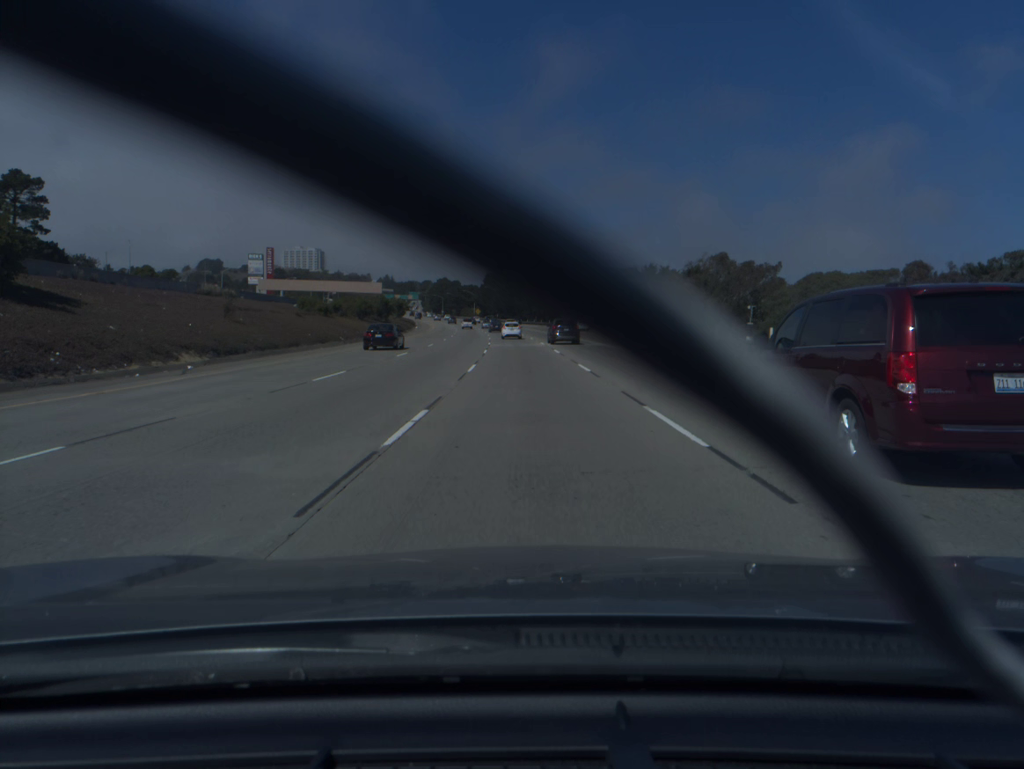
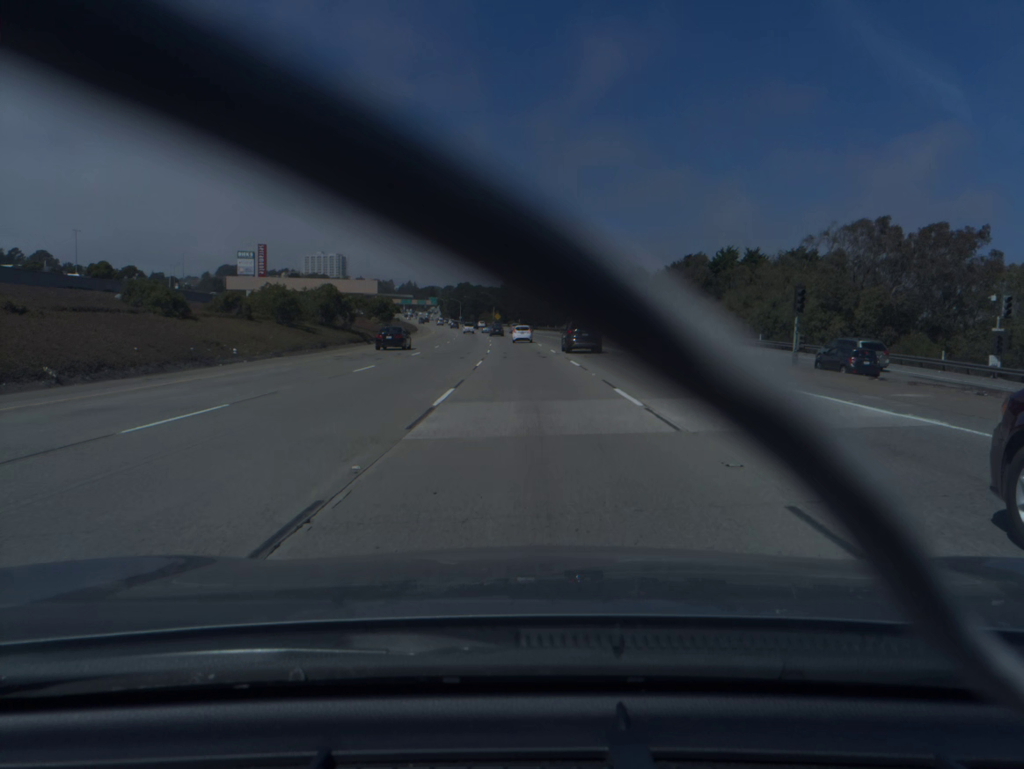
(-0.6, +38.9) m; -2°
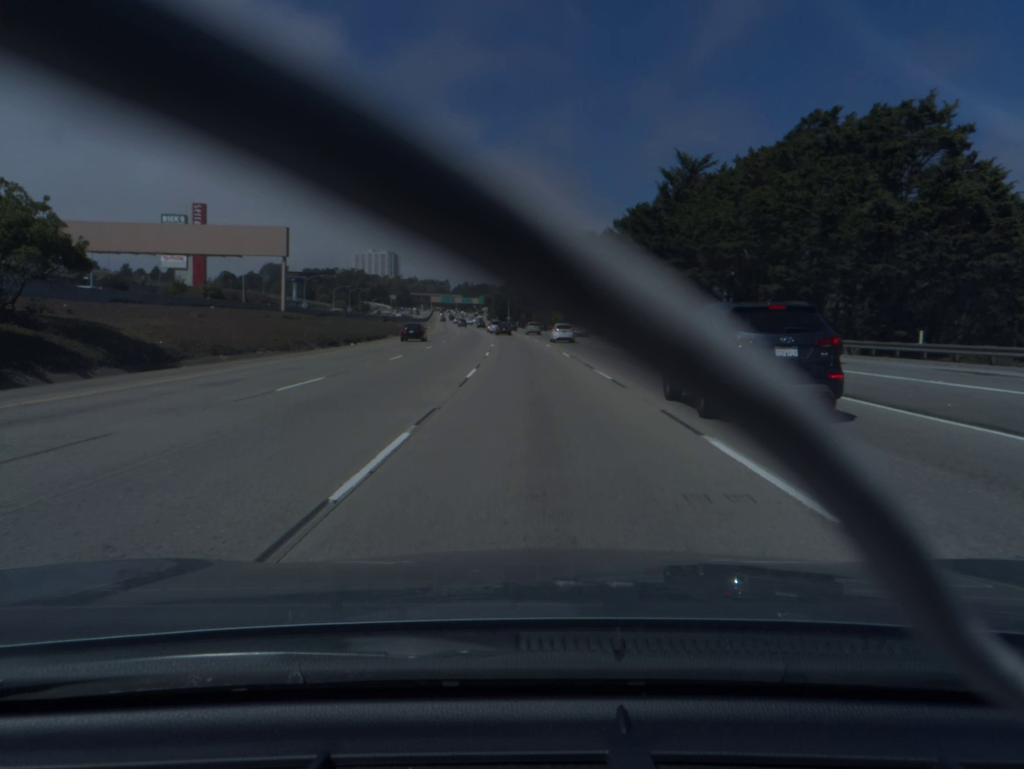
(-3.8, +95.8) m; -5°
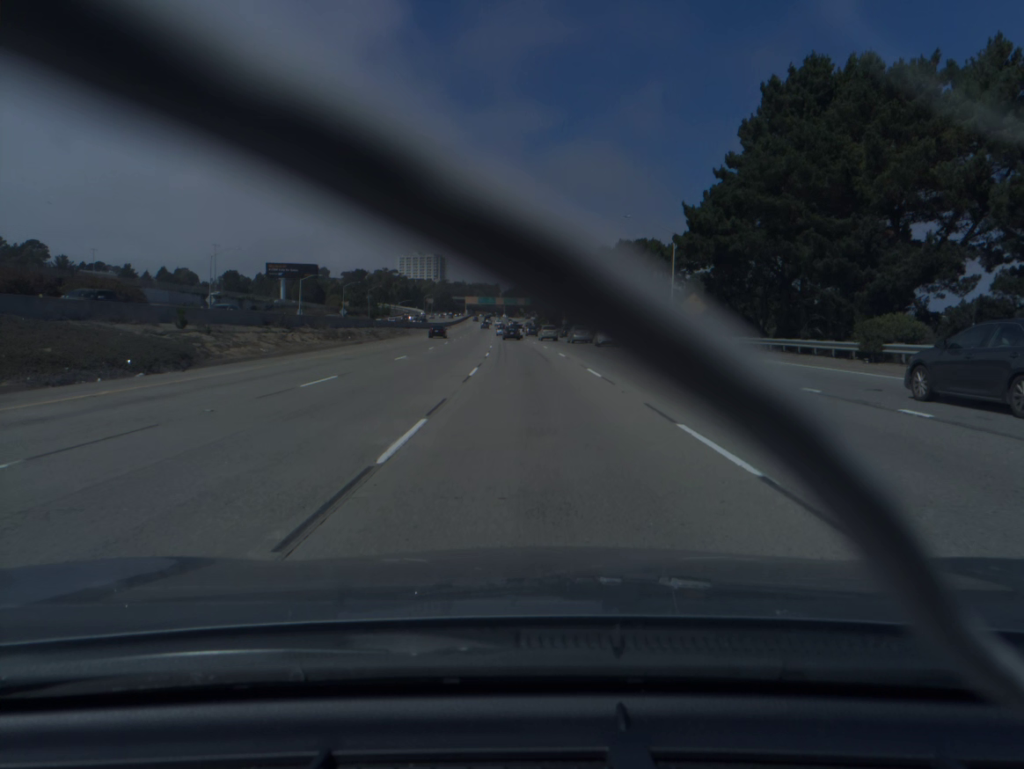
(-2.8, +86.0) m; -4°
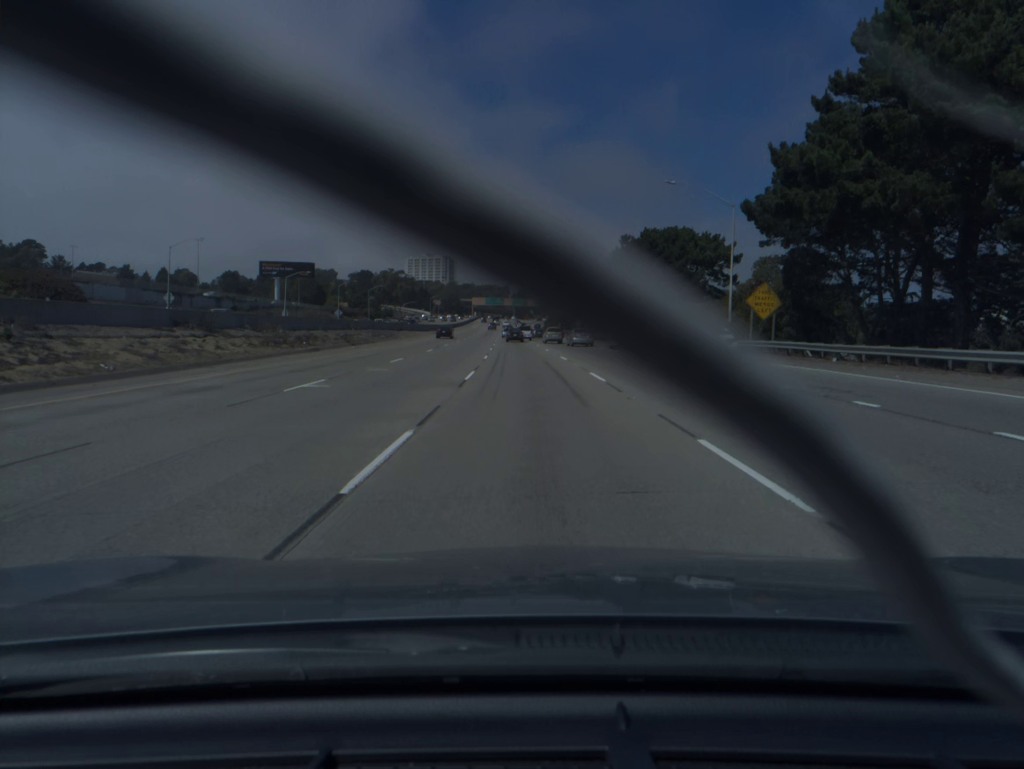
(-0.1, +16.0) m; -1°
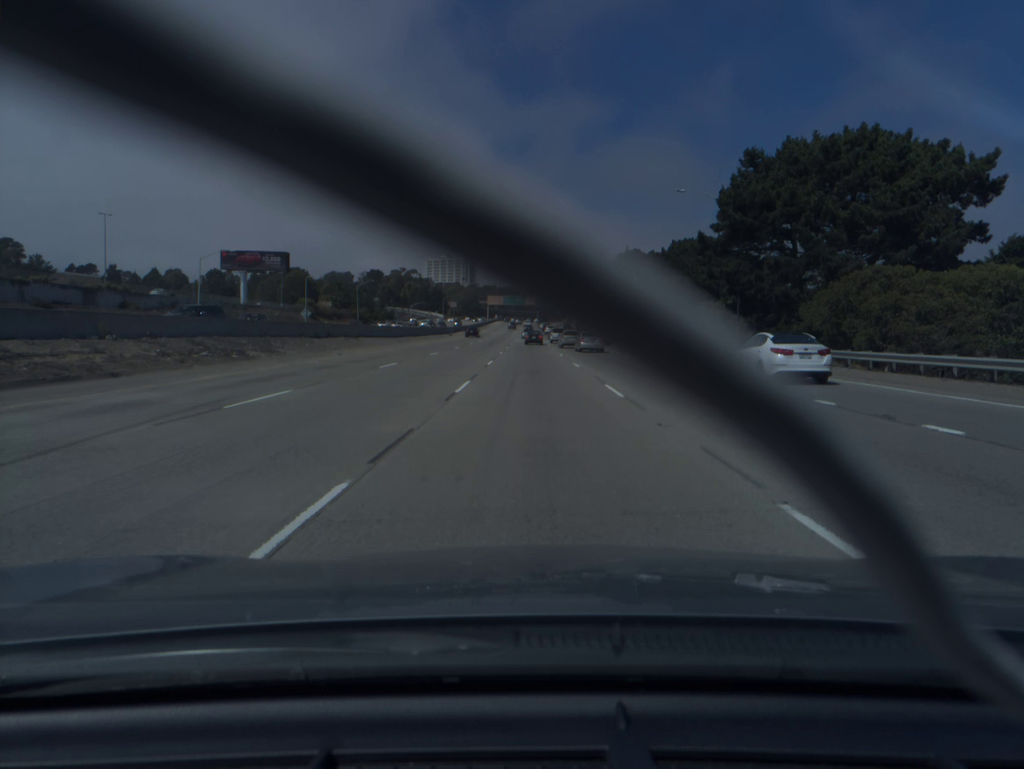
(-0.8, +47.4) m; -2°
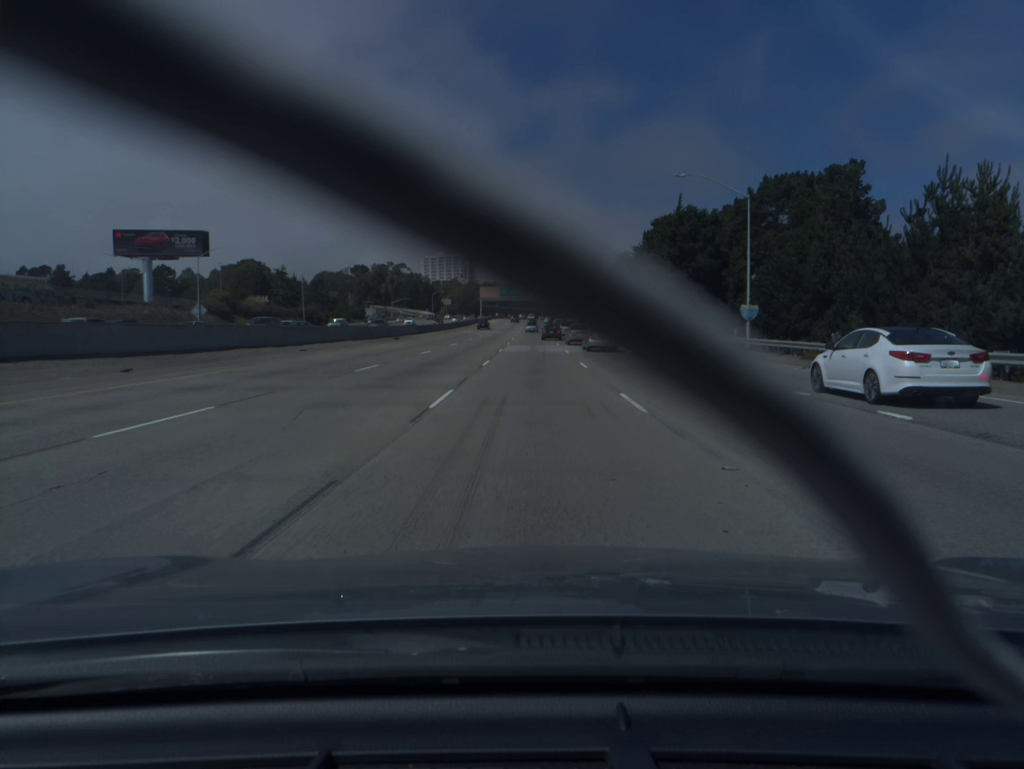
(-0.1, +47.9) m; 0°
